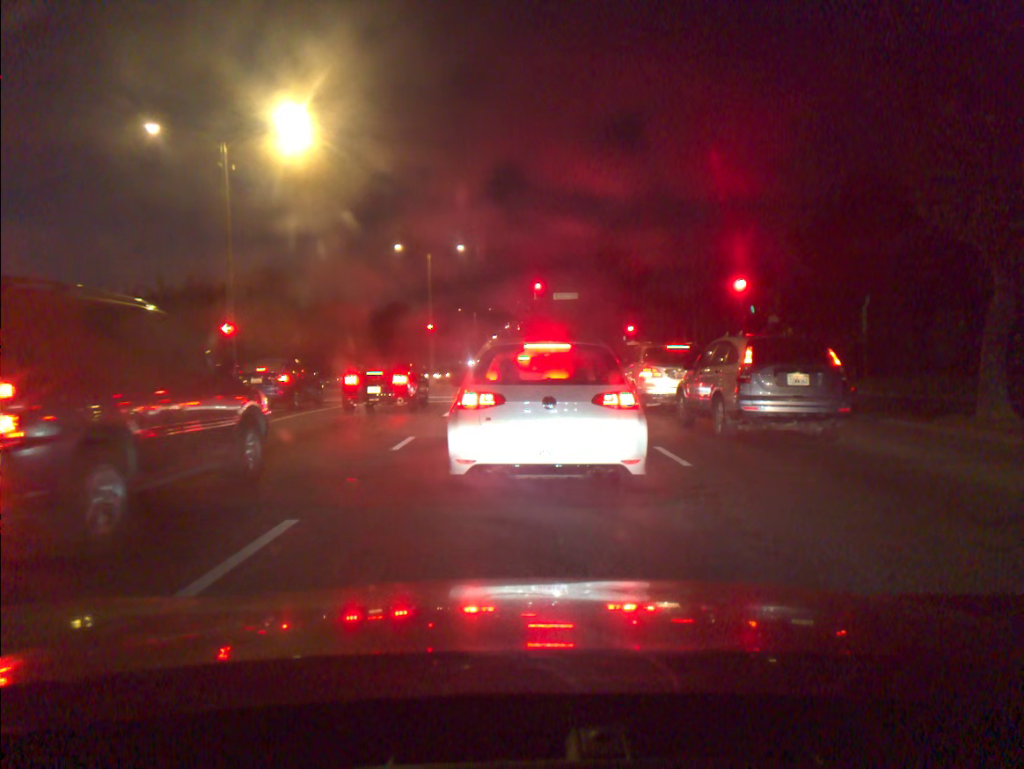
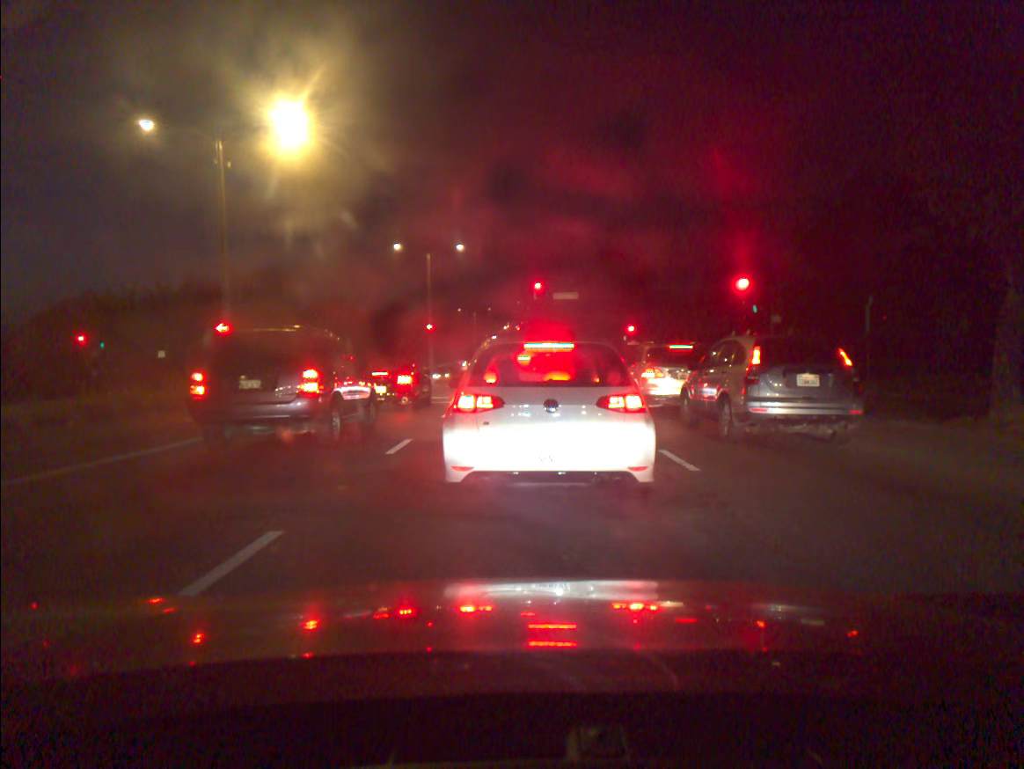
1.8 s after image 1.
(0.0, +0.4) m; 0°
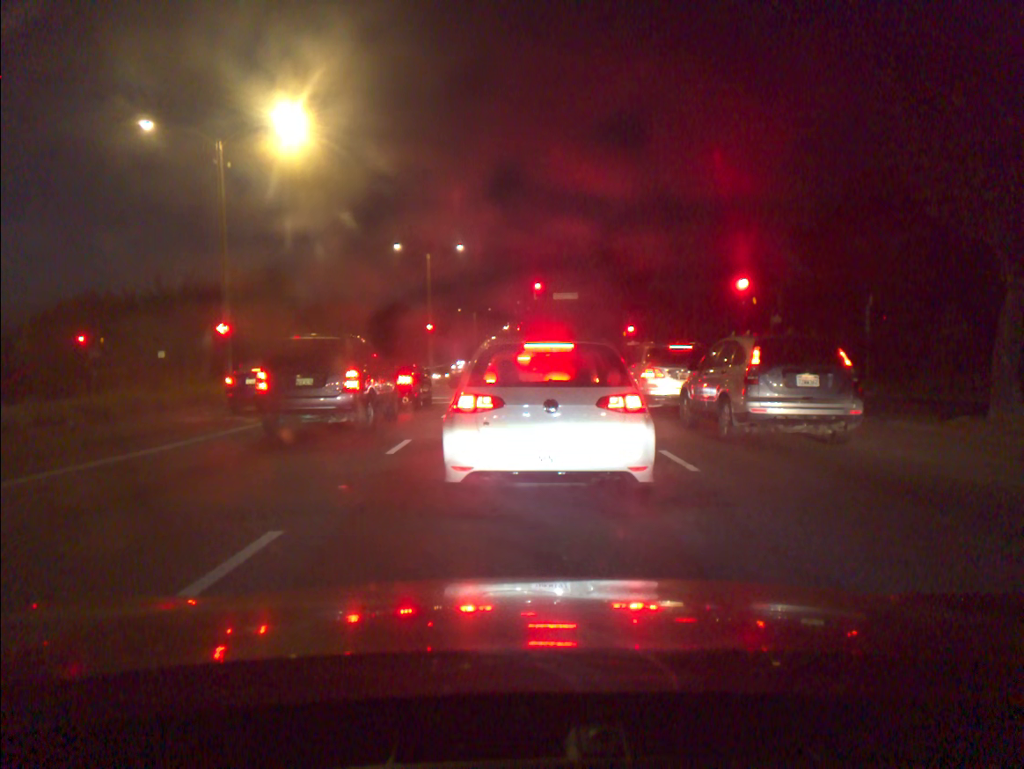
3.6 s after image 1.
(0.0, -0.1) m; 0°
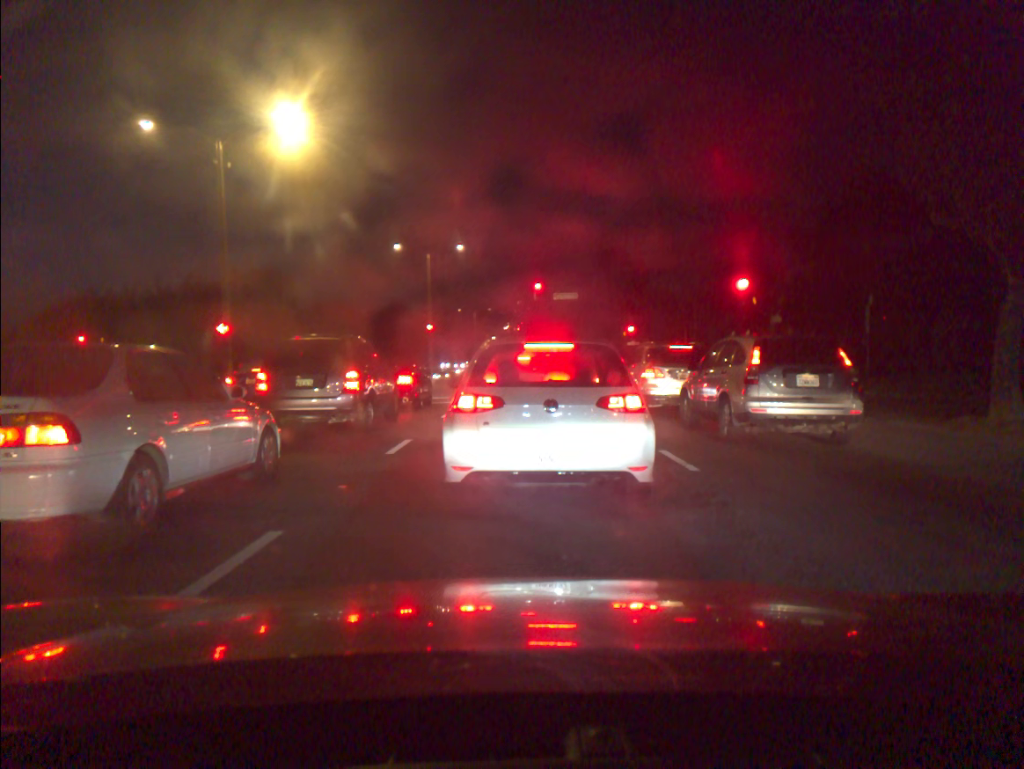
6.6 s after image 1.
(0.0, 0.0) m; 0°
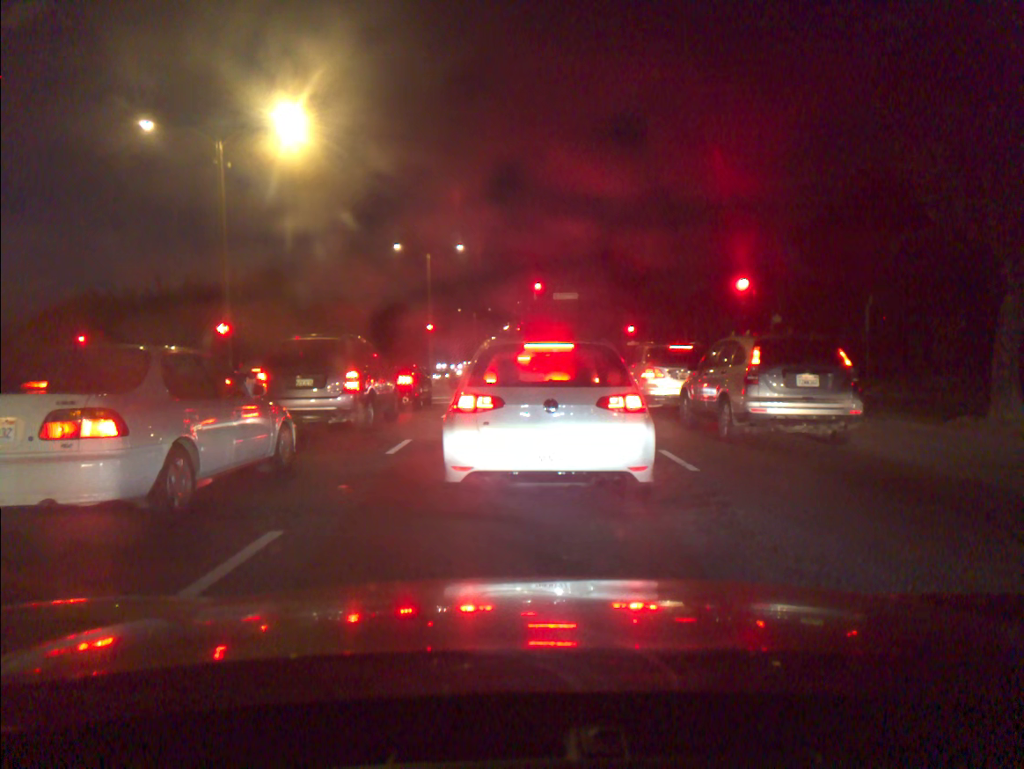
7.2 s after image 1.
(0.0, 0.0) m; 0°
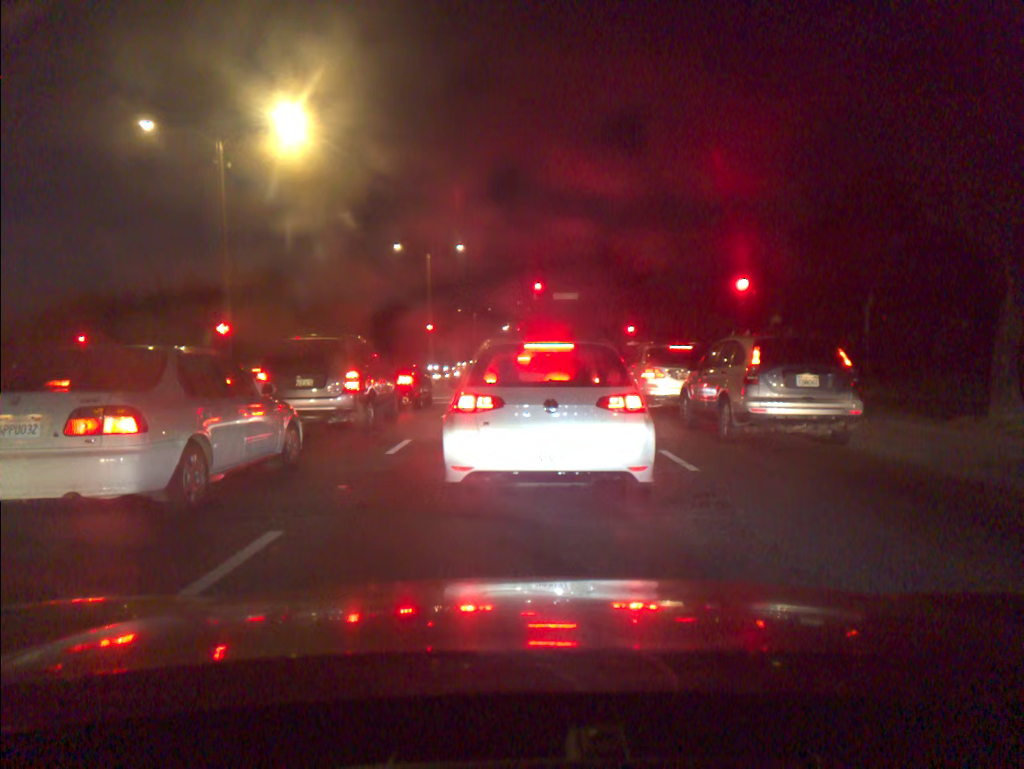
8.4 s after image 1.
(0.0, 0.0) m; 0°
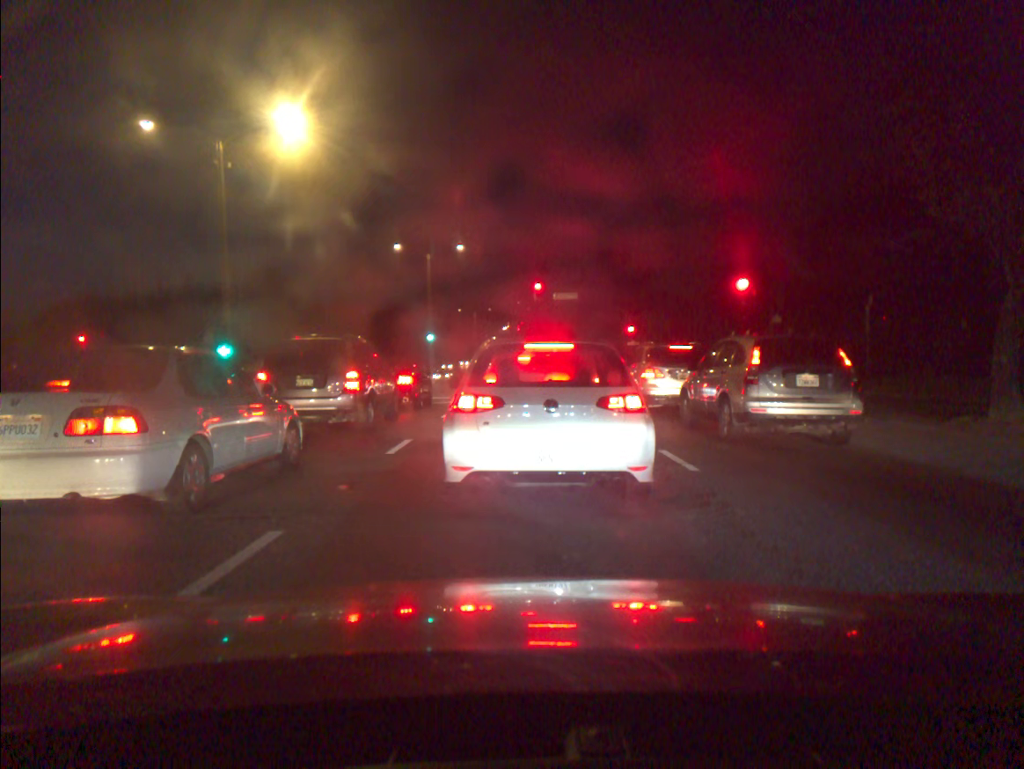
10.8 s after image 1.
(0.0, 0.0) m; 0°
